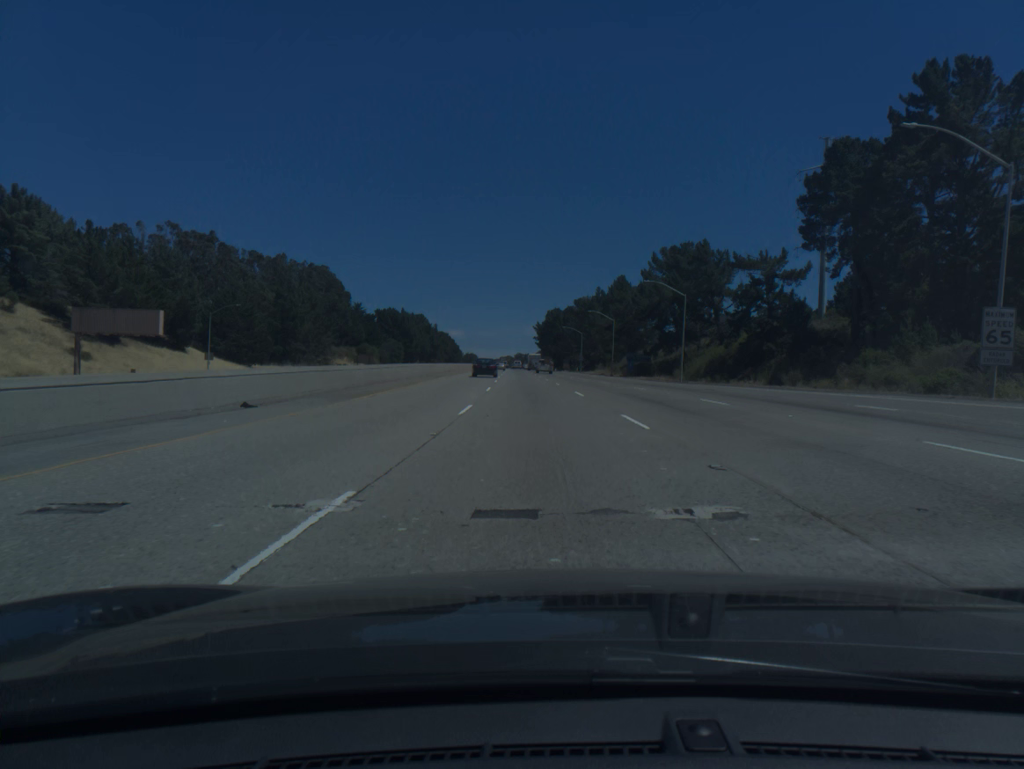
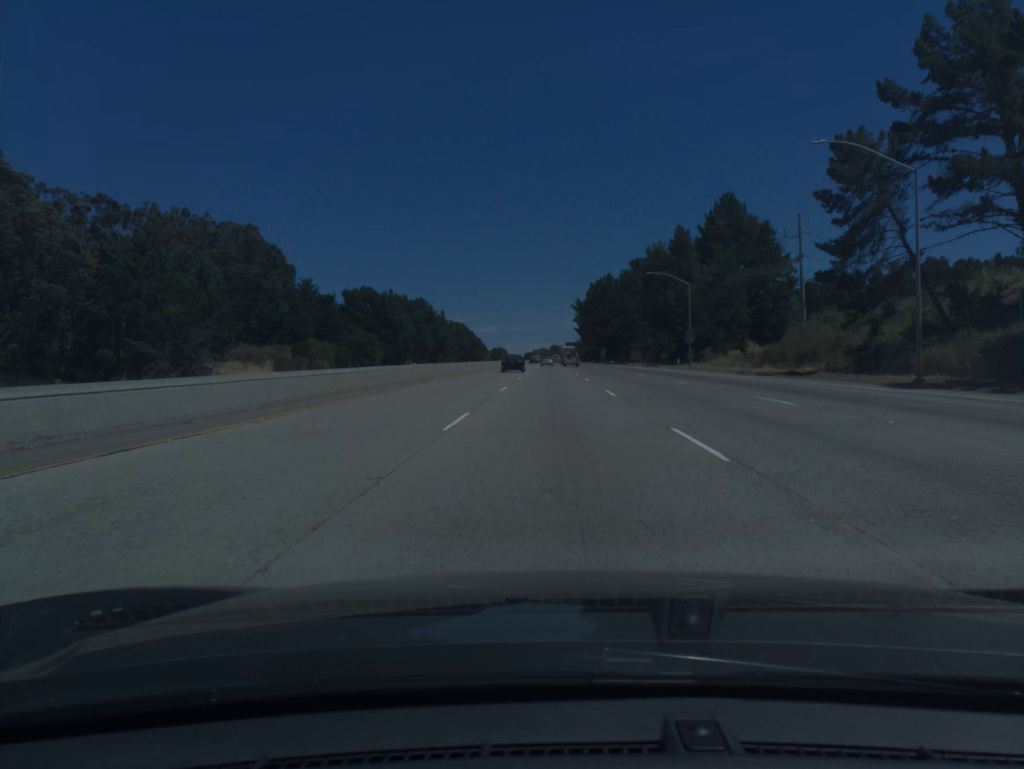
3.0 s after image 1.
(-3.0, +92.3) m; -2°
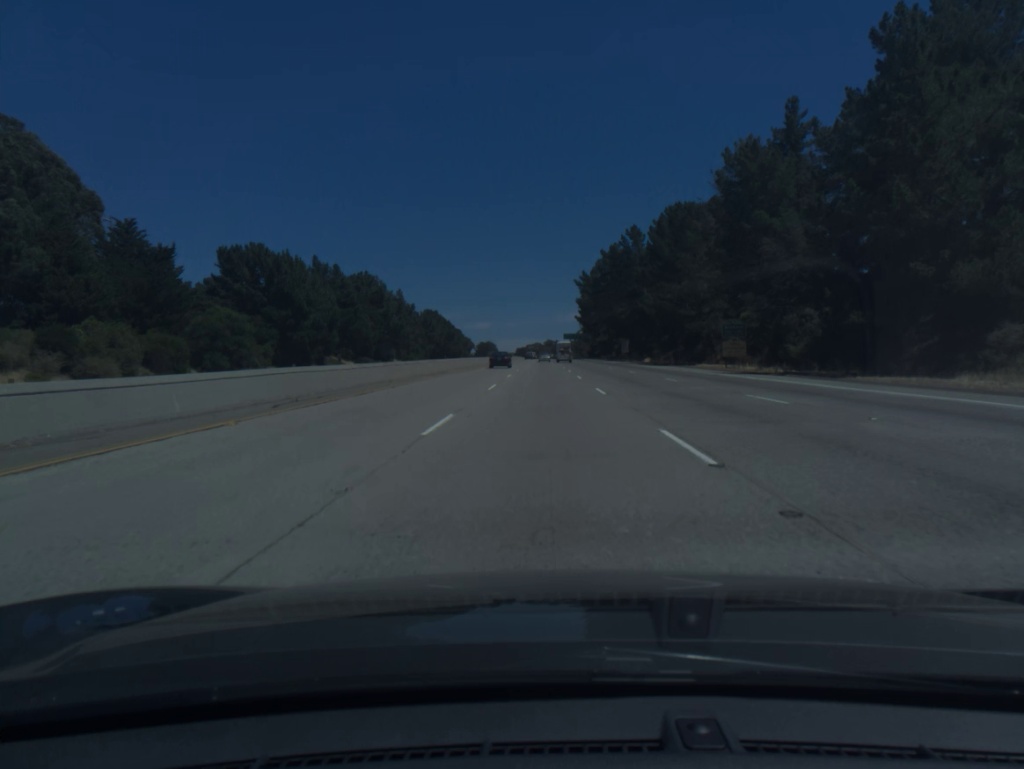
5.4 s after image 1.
(+0.4, +73.8) m; 0°
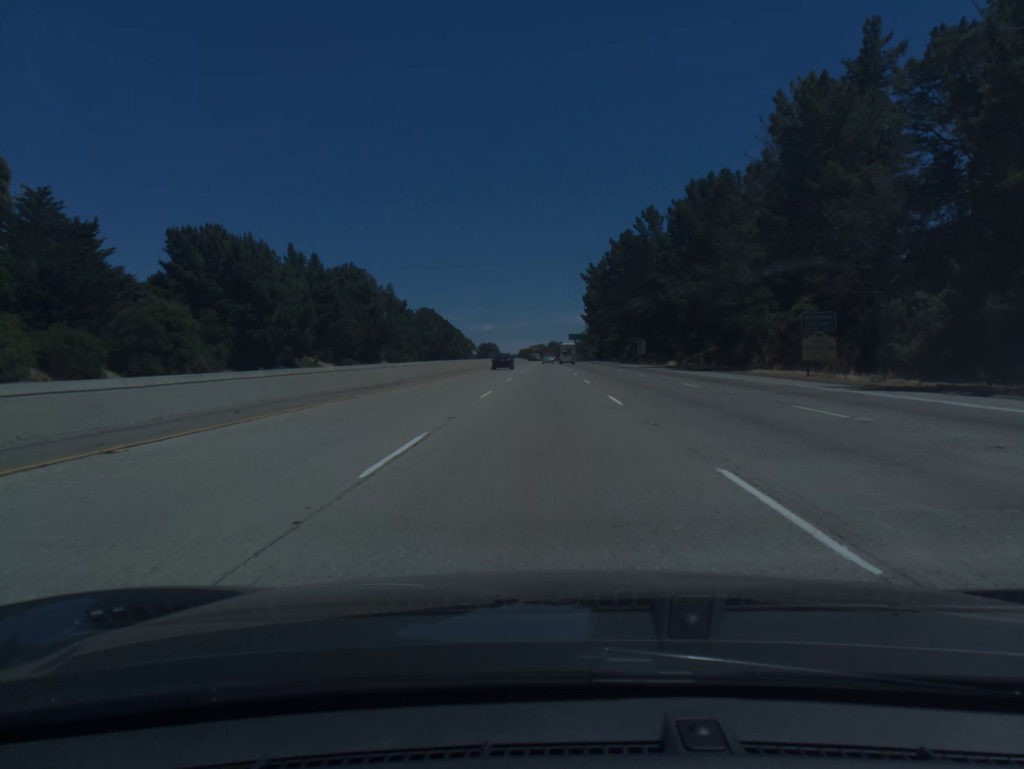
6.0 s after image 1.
(0.0, +18.4) m; 0°
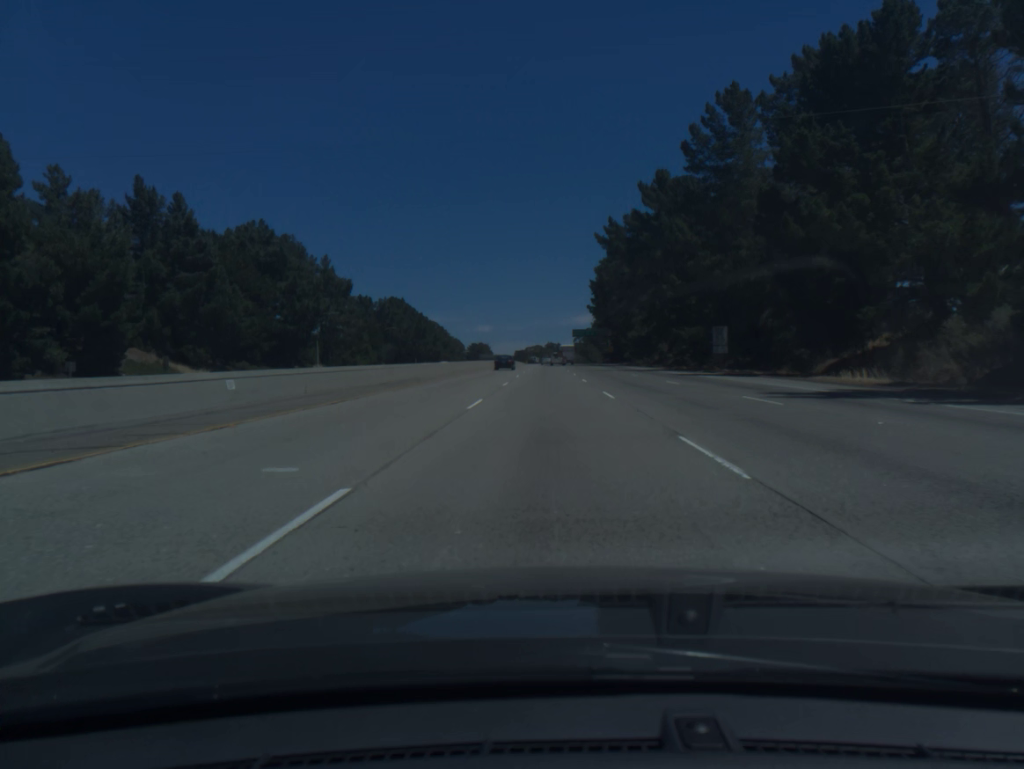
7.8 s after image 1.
(-0.1, +55.1) m; 0°
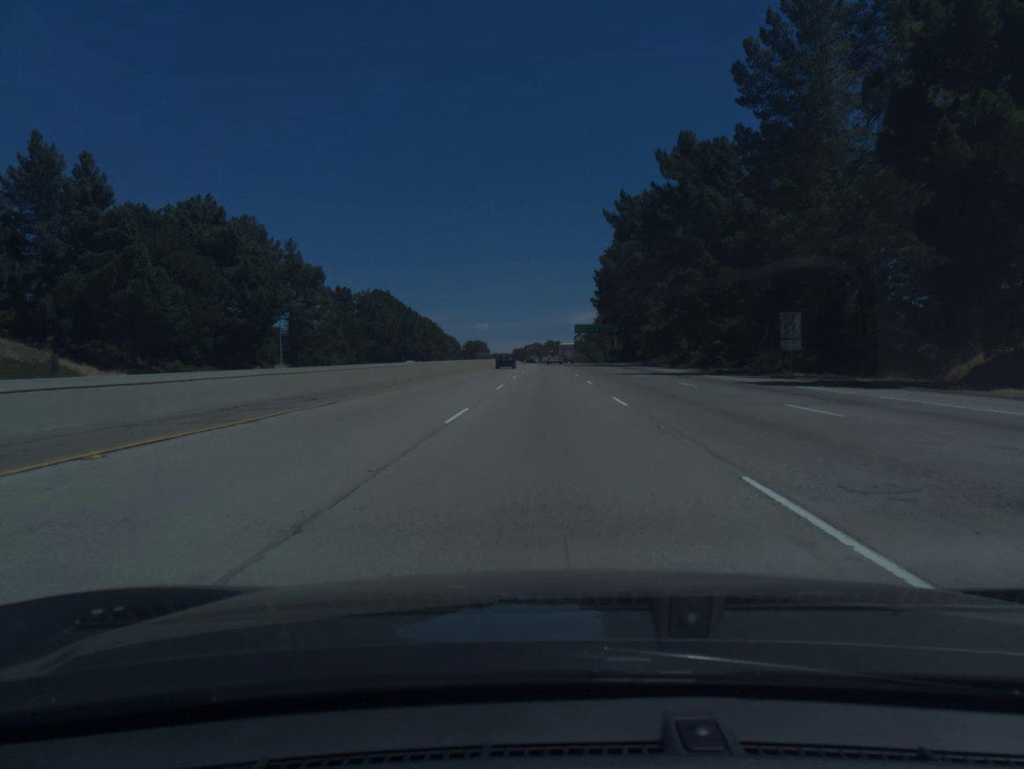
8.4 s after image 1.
(0.0, +18.3) m; 0°
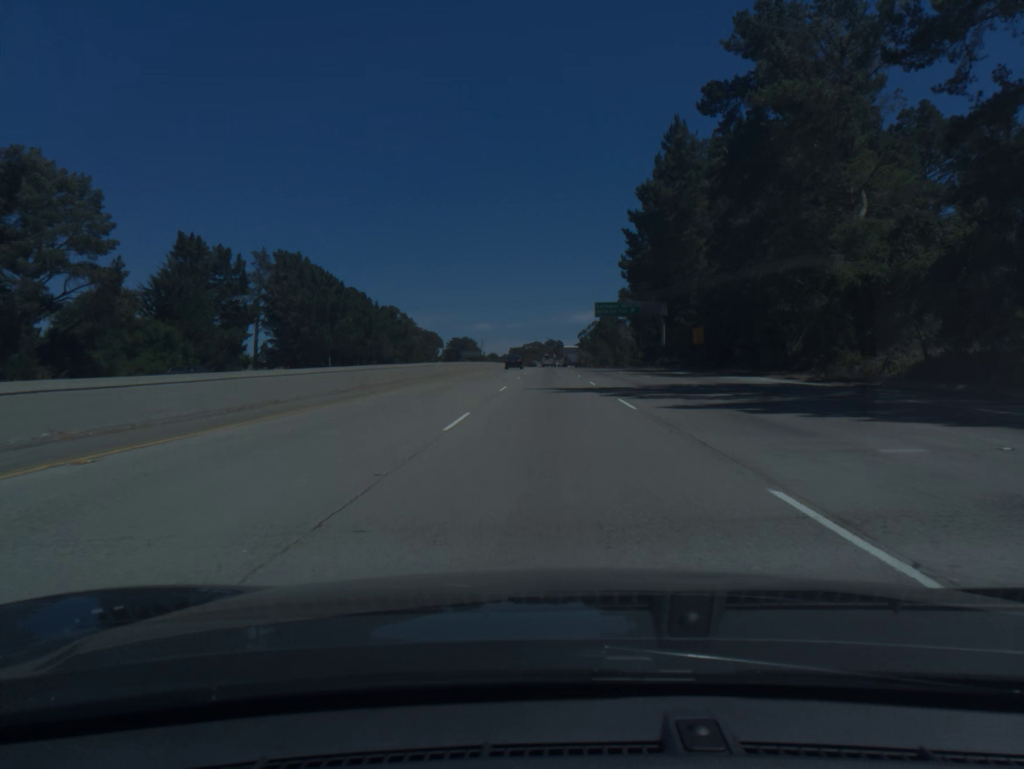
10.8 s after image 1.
(0.0, +73.3) m; 0°
